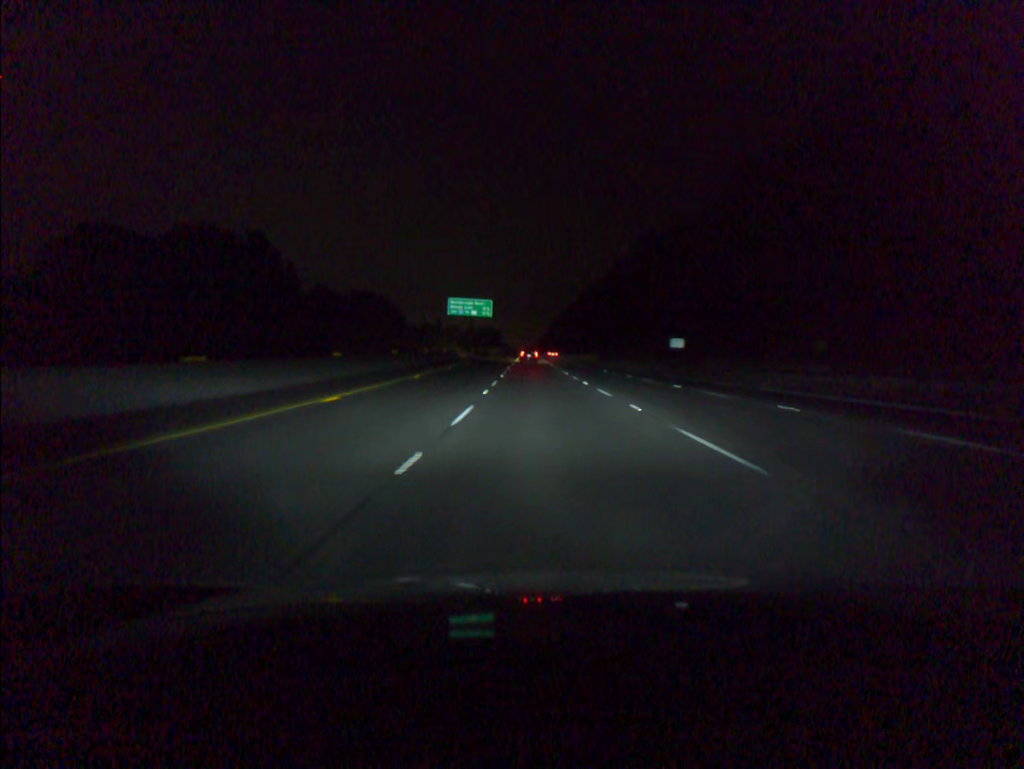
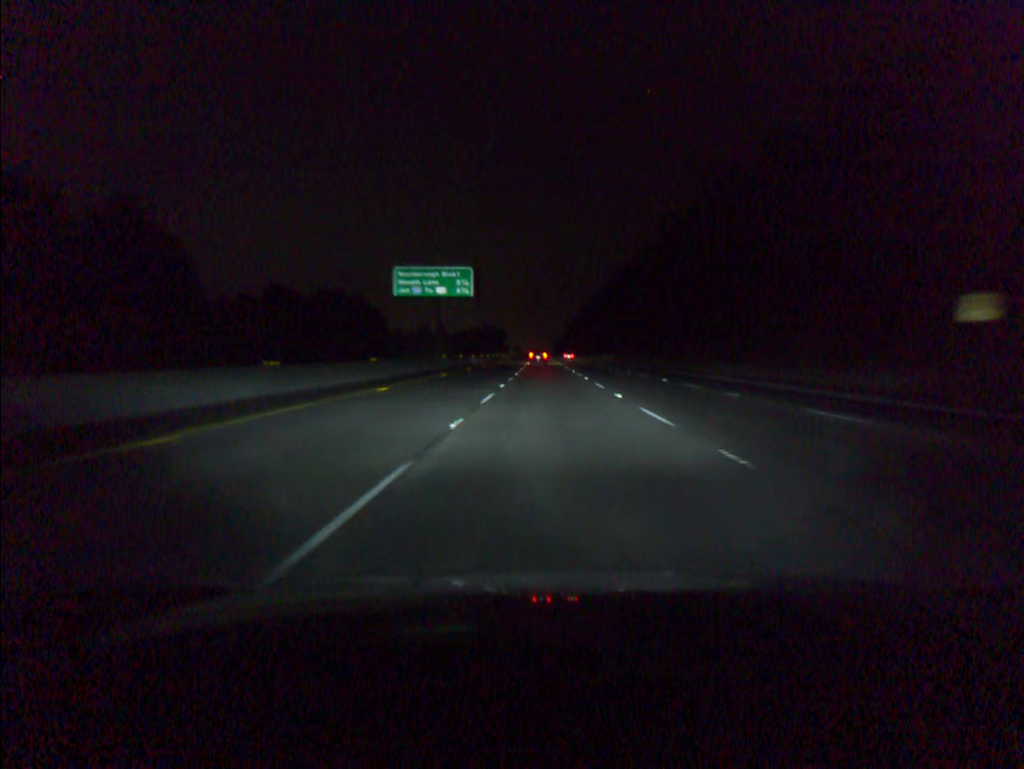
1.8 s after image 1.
(-0.7, +53.0) m; -1°
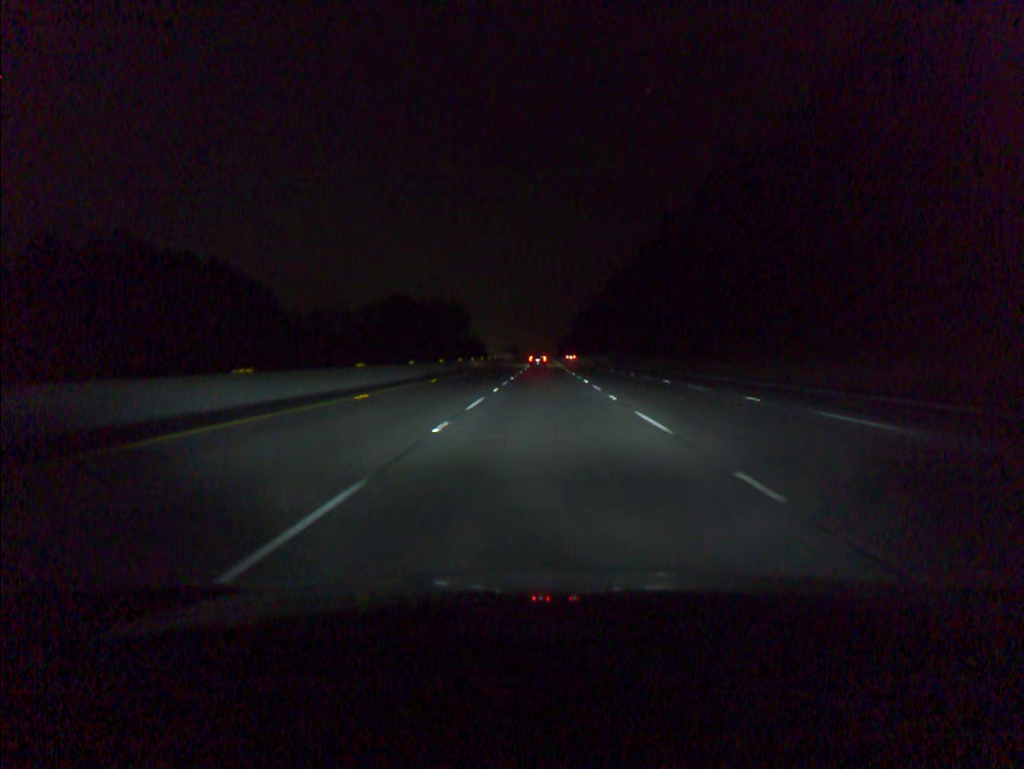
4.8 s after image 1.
(+0.2, +89.2) m; 0°
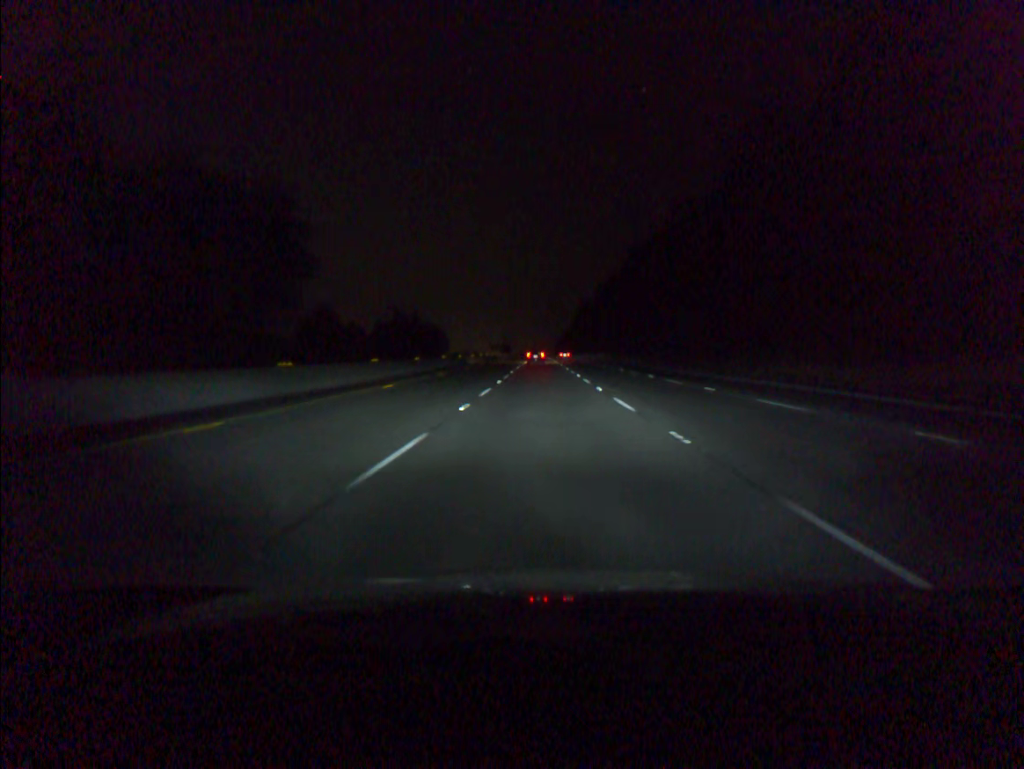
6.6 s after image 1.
(+0.1, +54.2) m; 0°
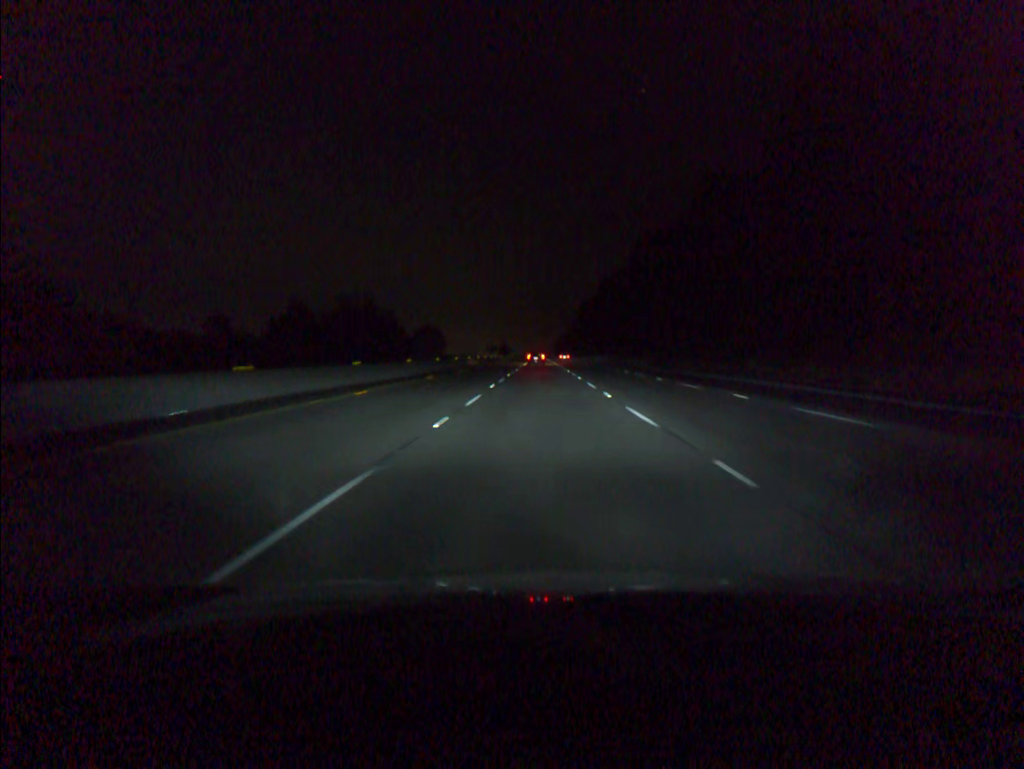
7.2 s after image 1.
(0.0, +18.1) m; 0°
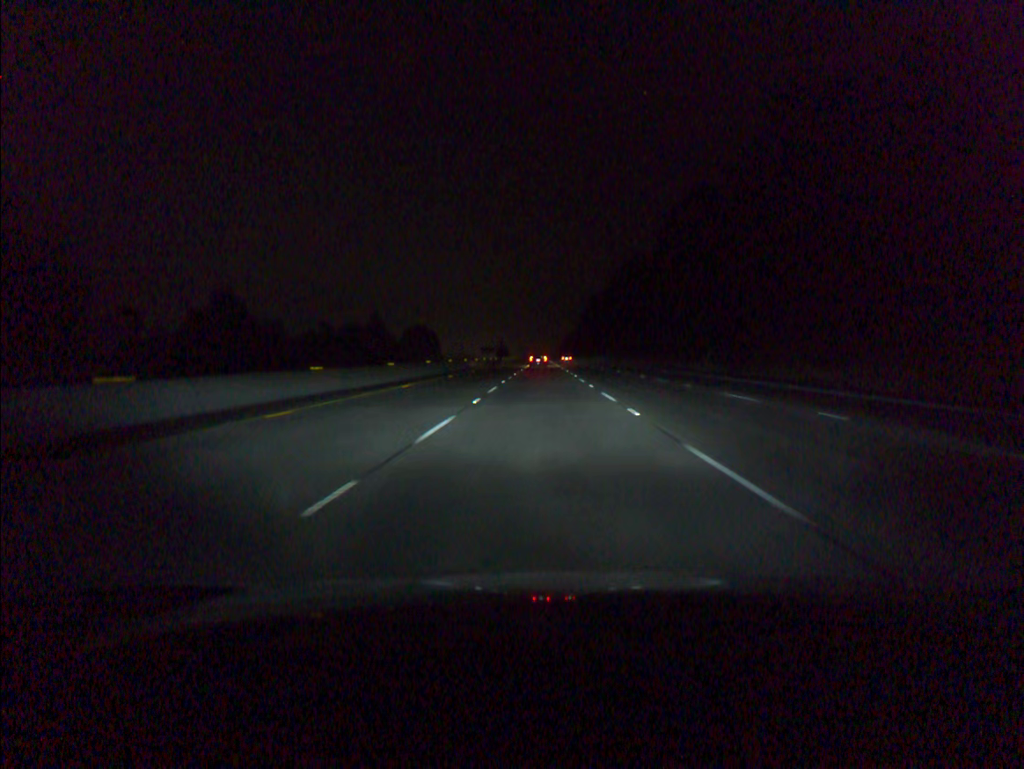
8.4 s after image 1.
(-0.1, +36.4) m; 0°
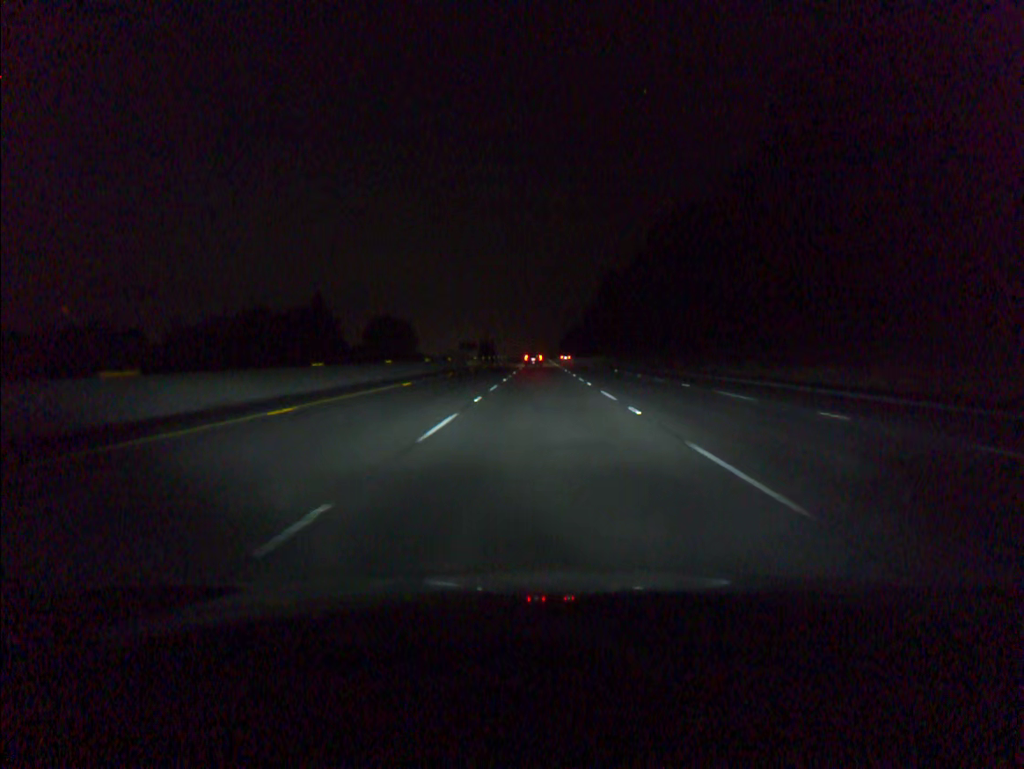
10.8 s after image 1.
(0.0, +73.0) m; 0°
